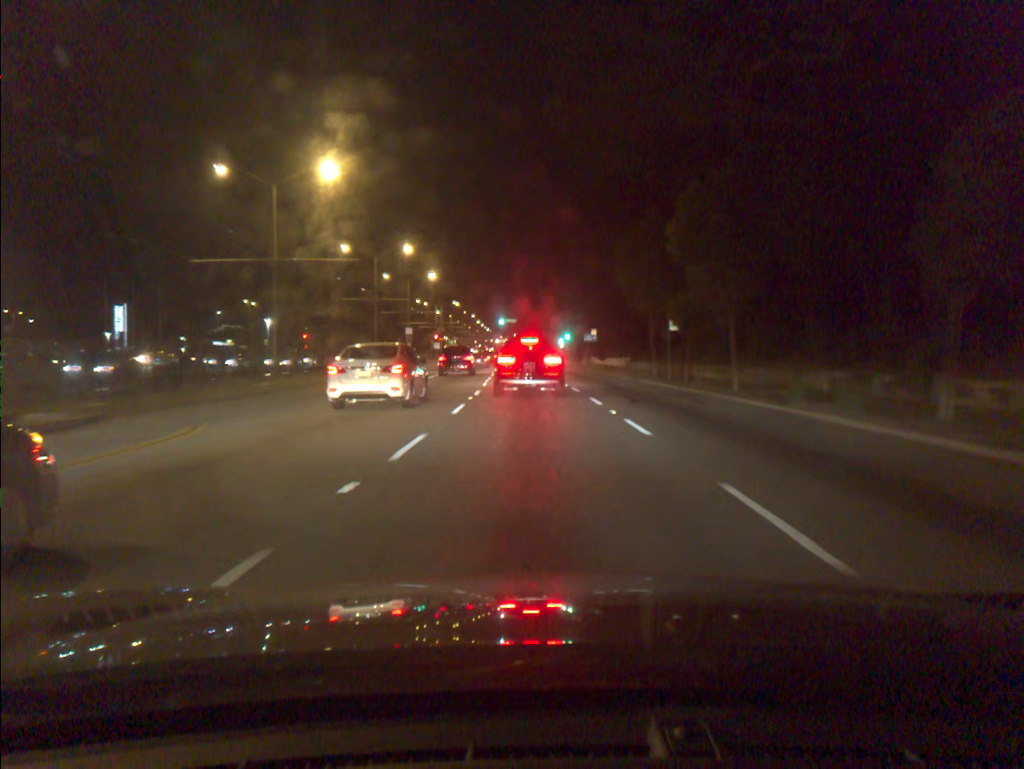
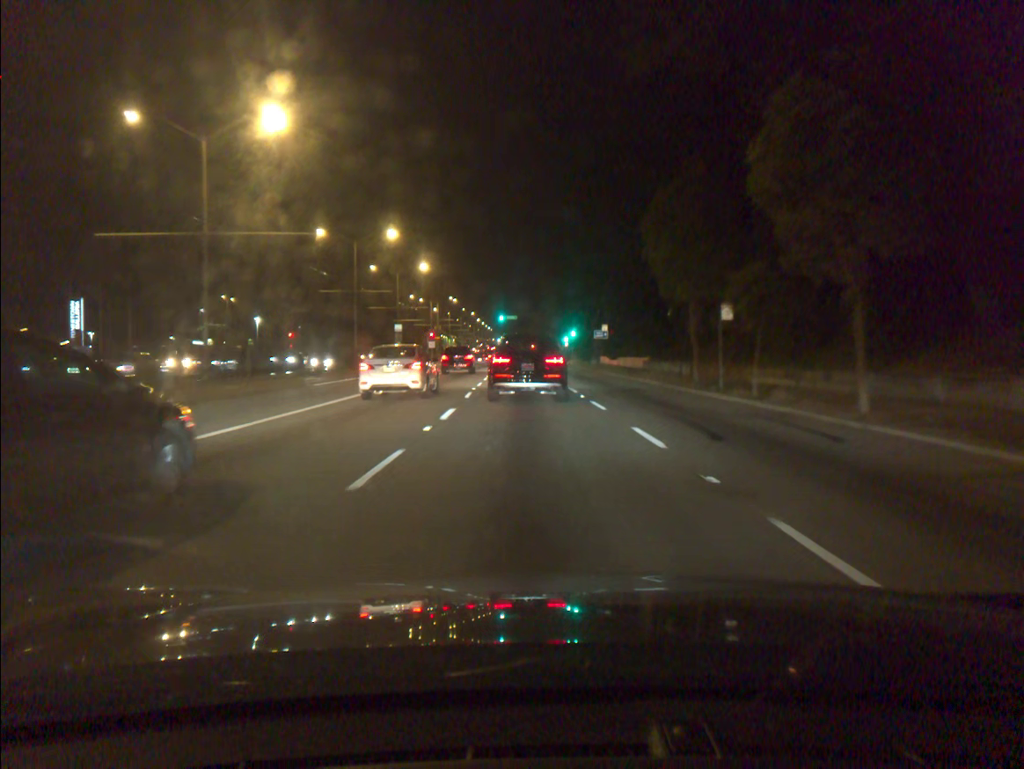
(0.0, +9.0) m; 0°
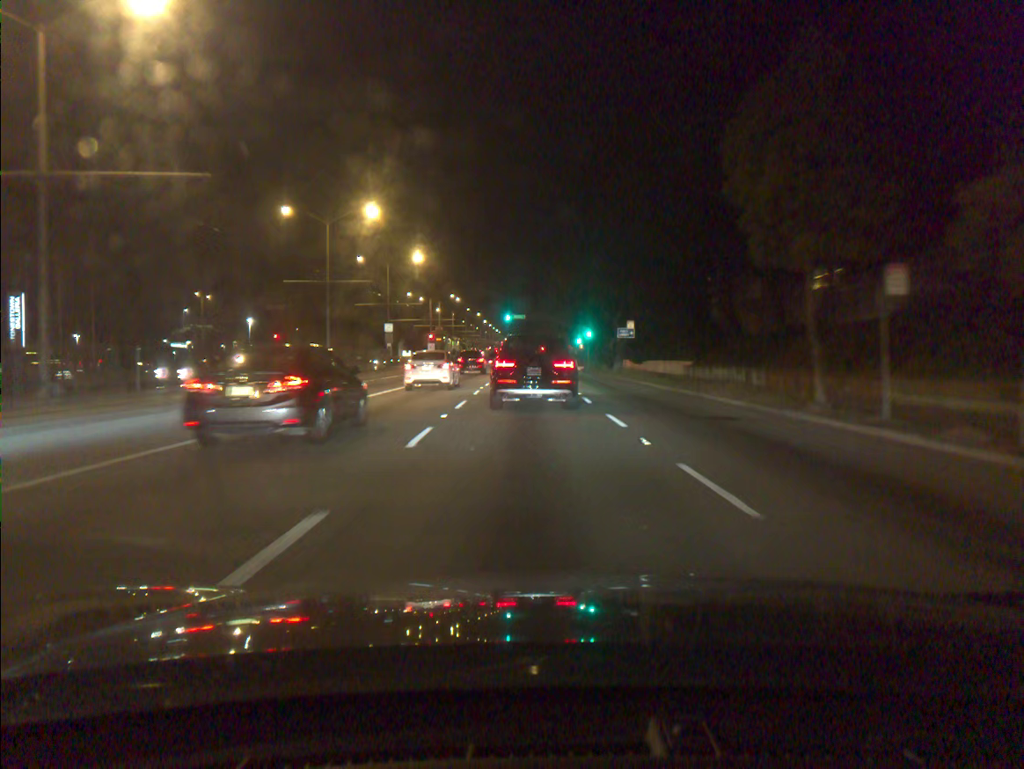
(-0.1, +11.1) m; -1°
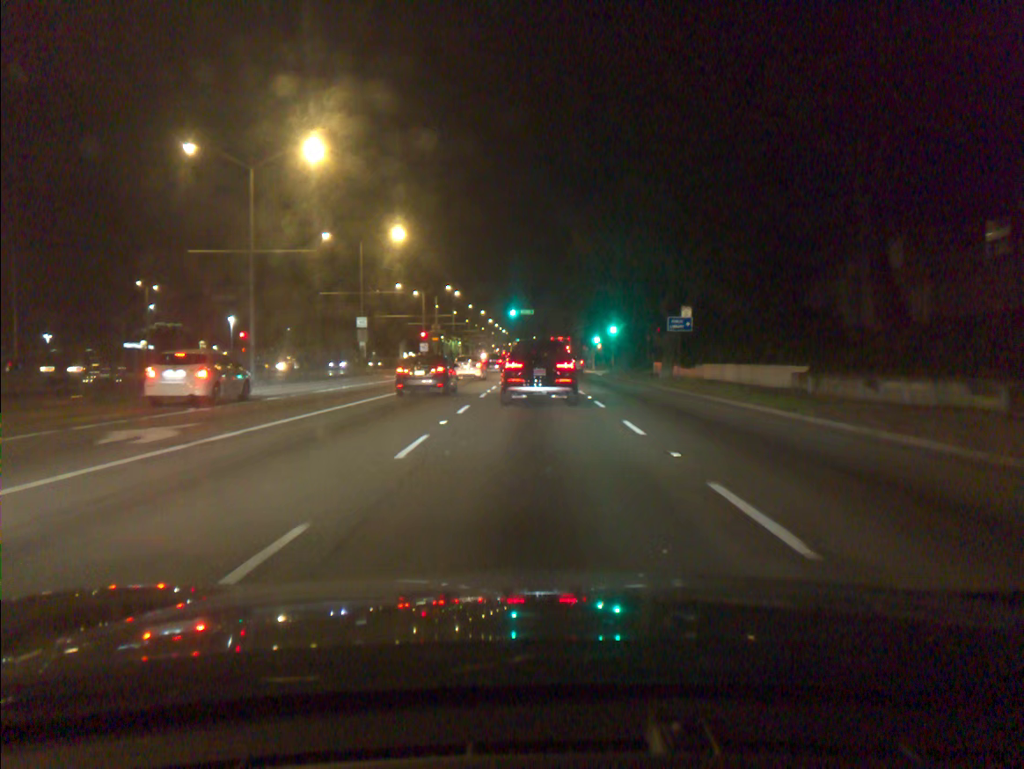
(-0.1, +15.8) m; 0°
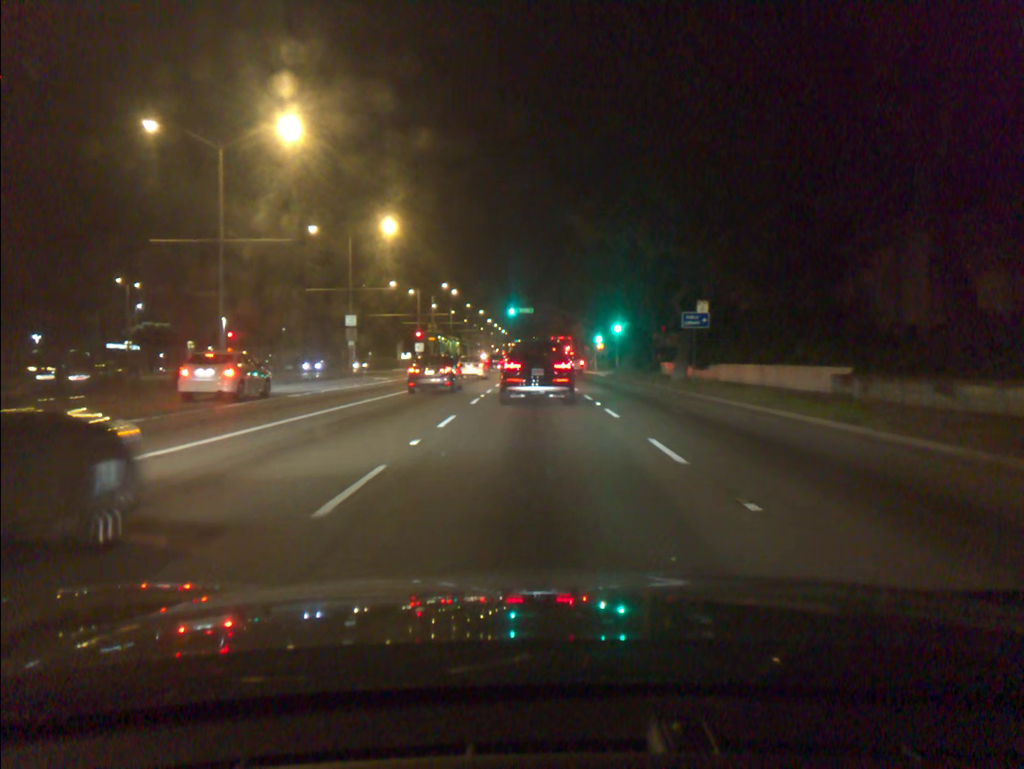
(0.0, +3.4) m; 0°
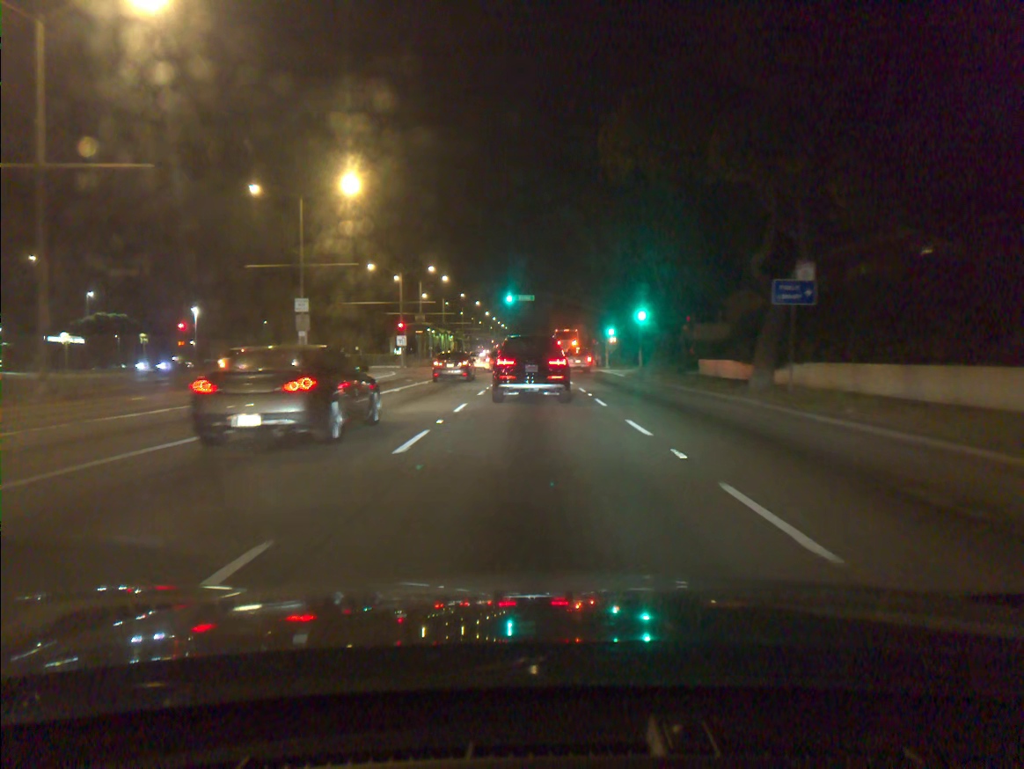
(-0.1, +11.6) m; -1°
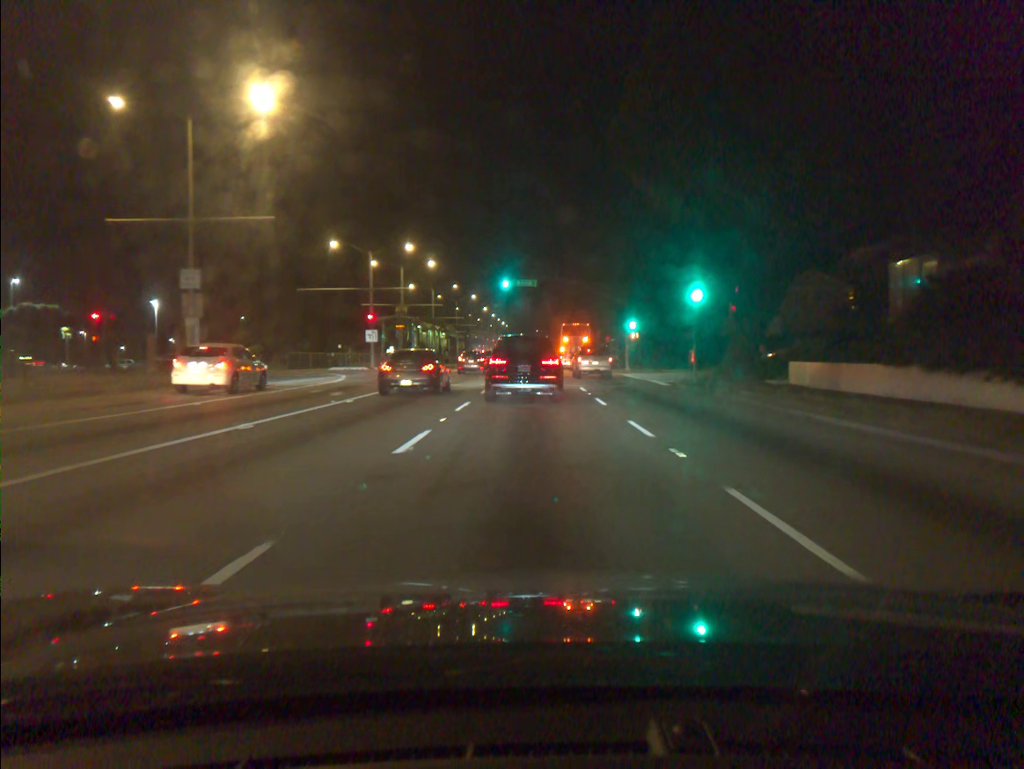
(0.0, +14.5) m; 0°
